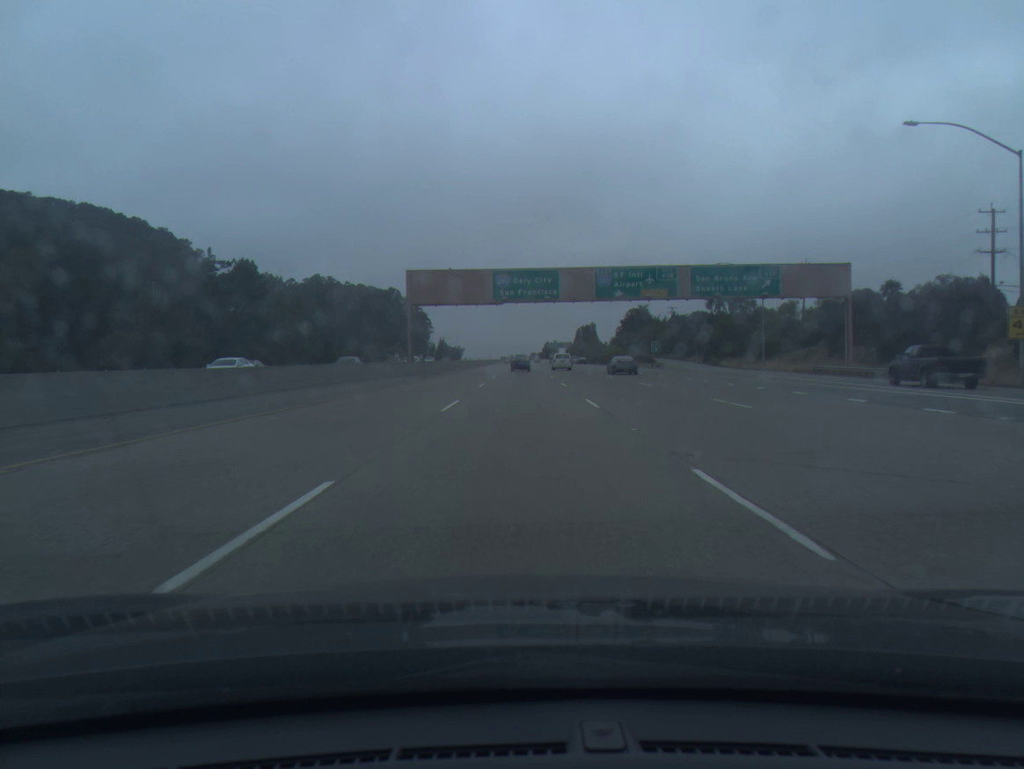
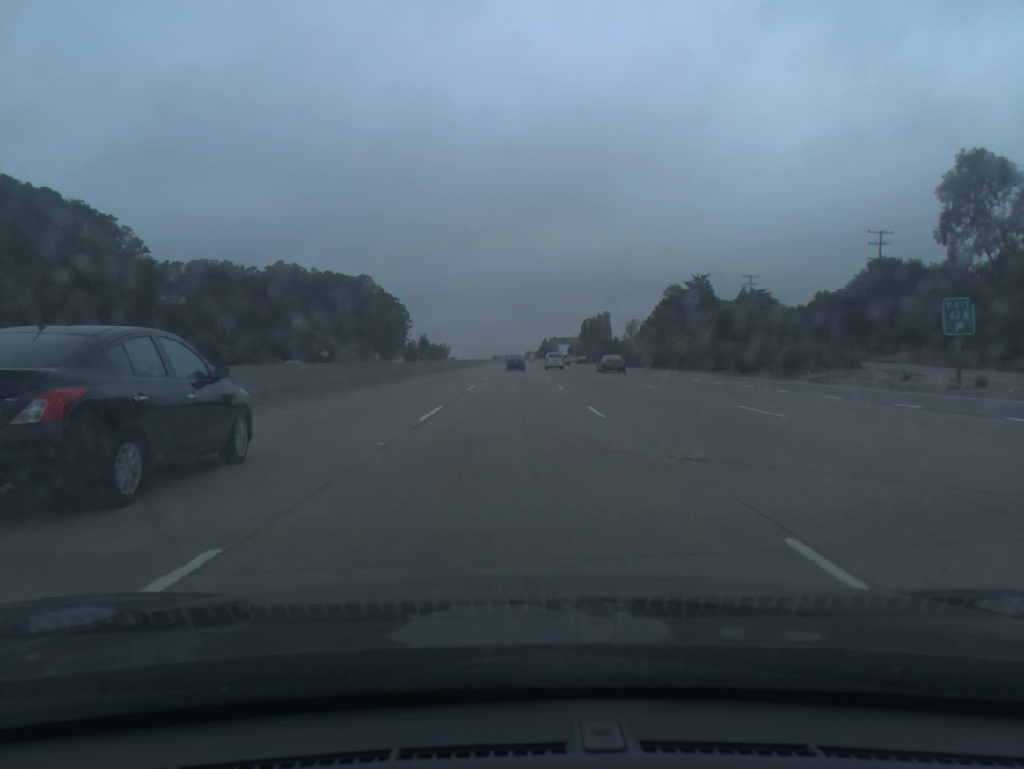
(+0.5, +76.2) m; 0°
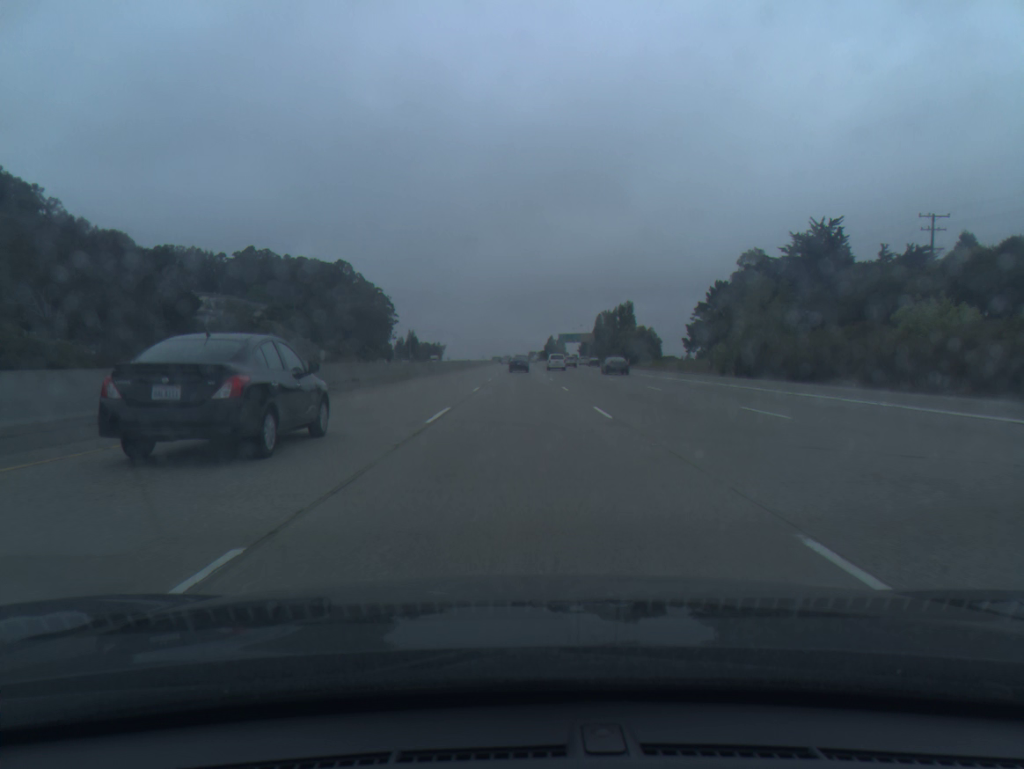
(-0.3, +58.2) m; 0°
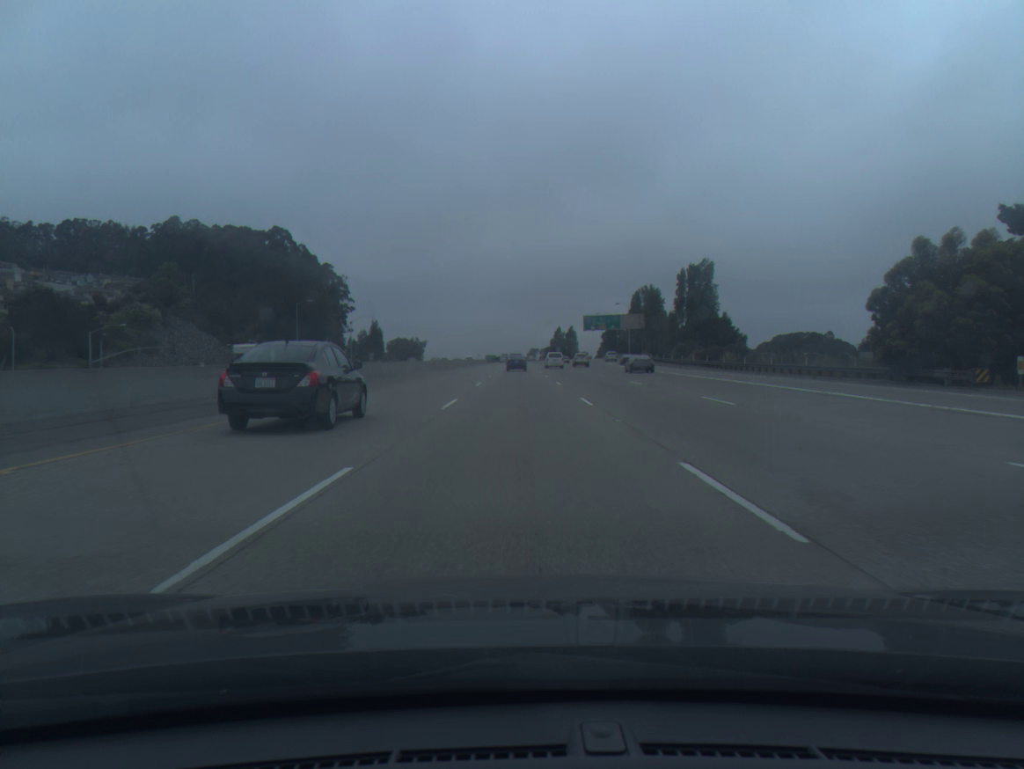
(+0.1, +98.5) m; 0°
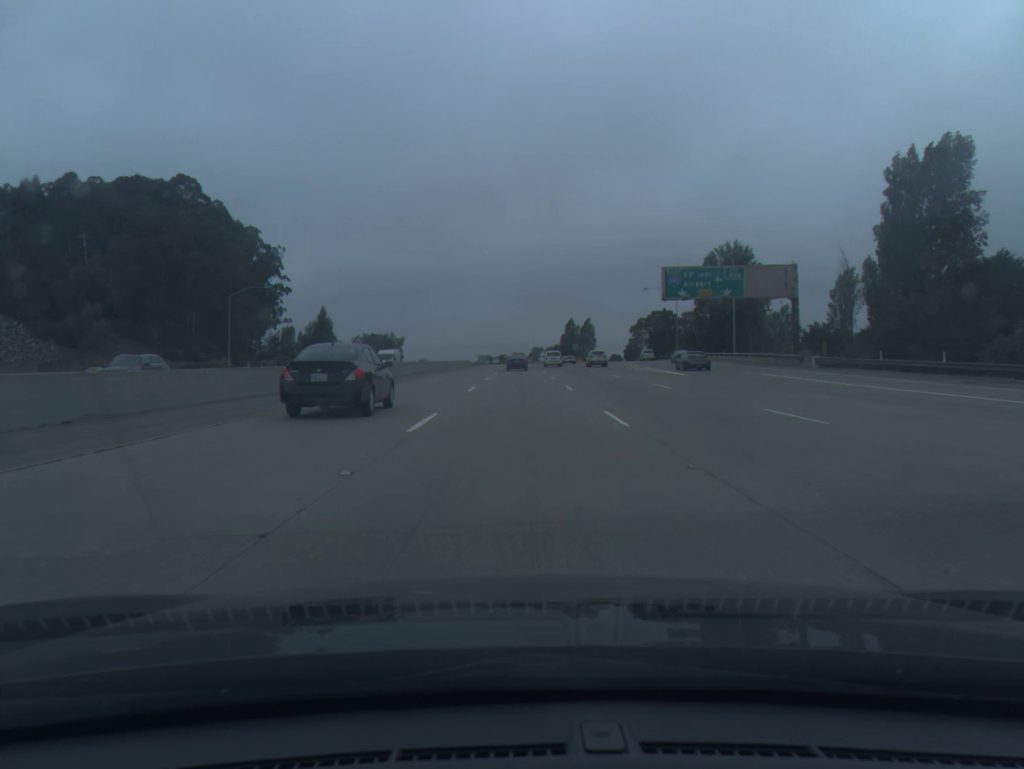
(-0.1, +79.2) m; 0°
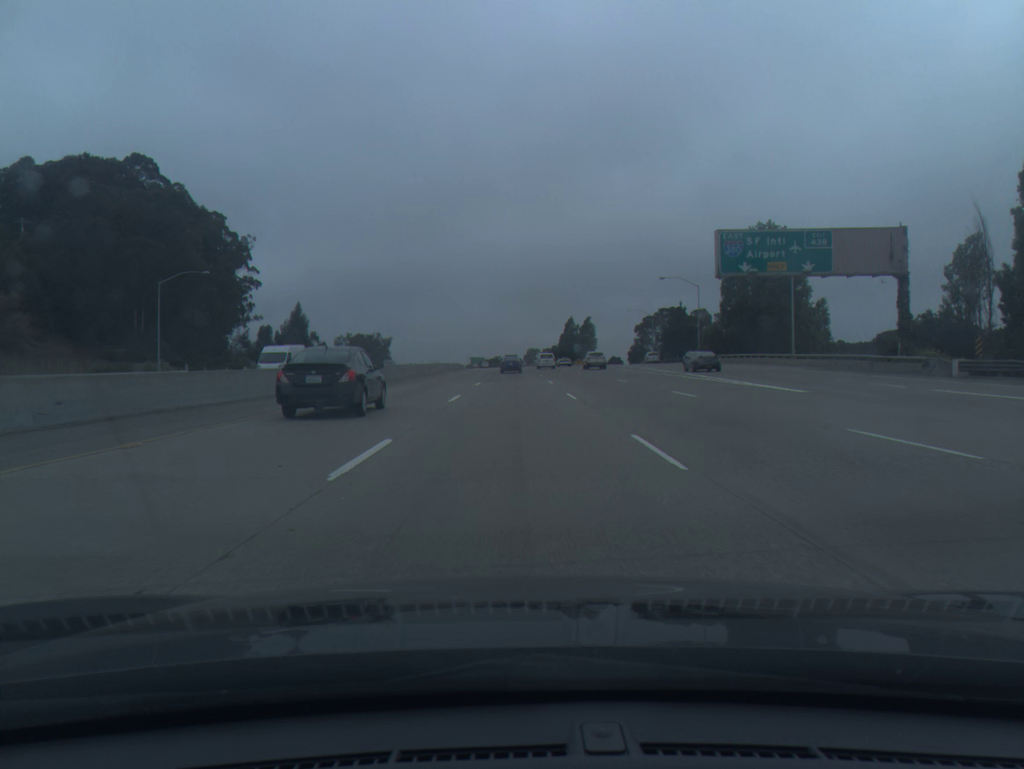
(+0.1, +19.8) m; 0°
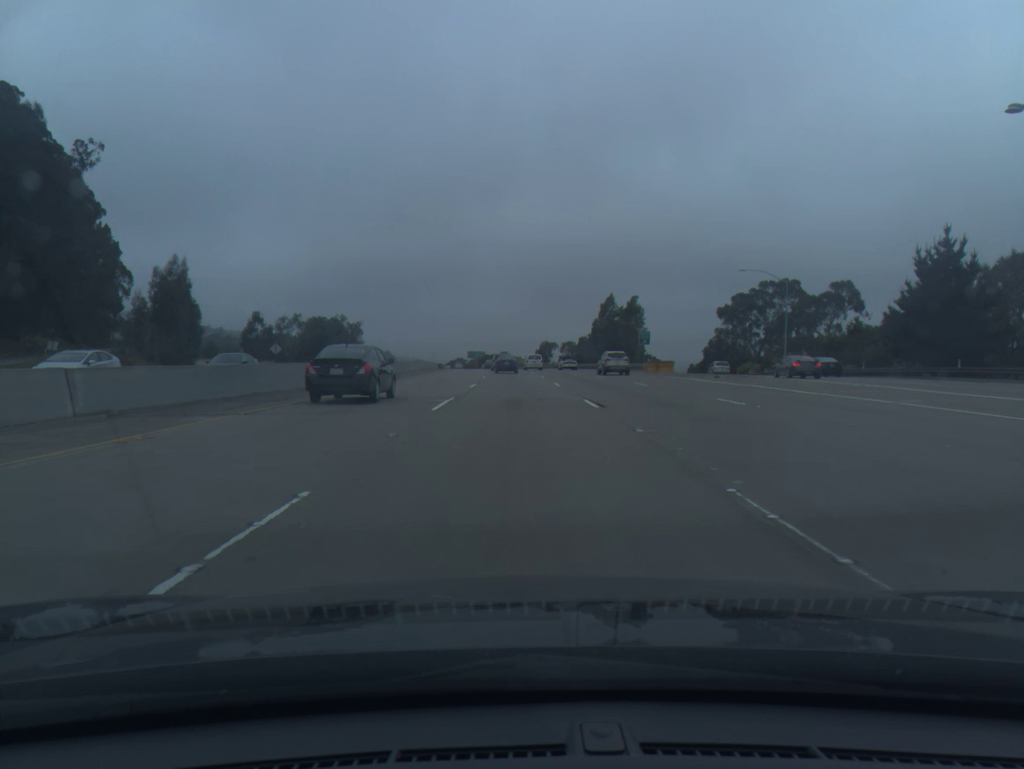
(-0.5, +78.5) m; -1°
